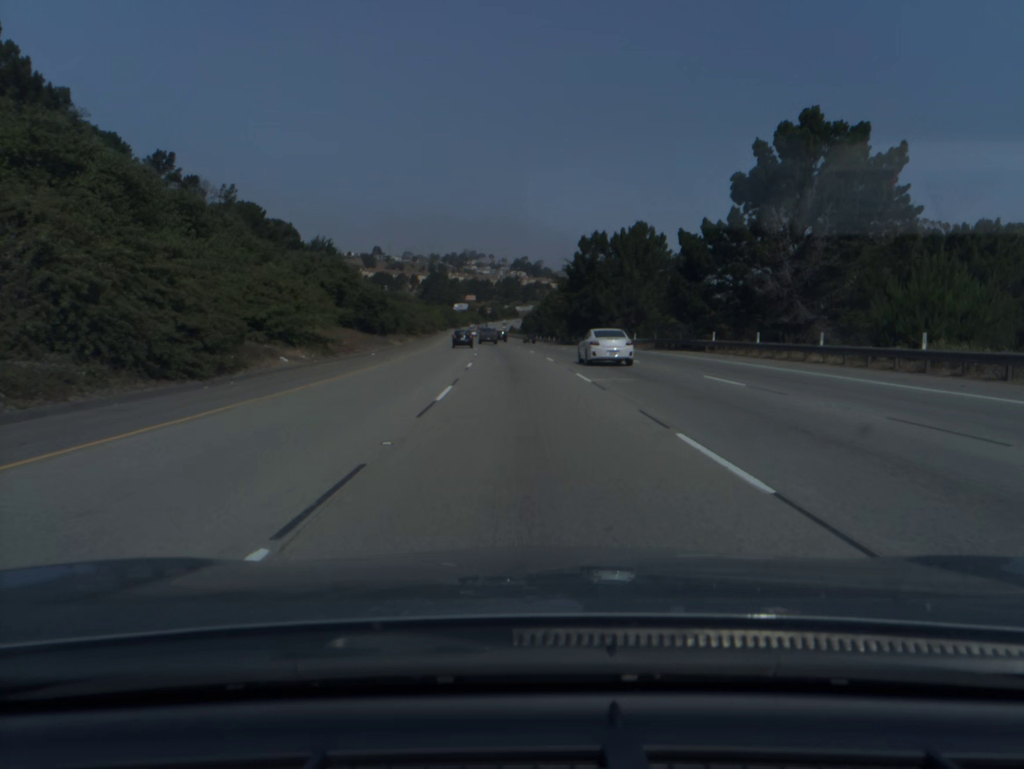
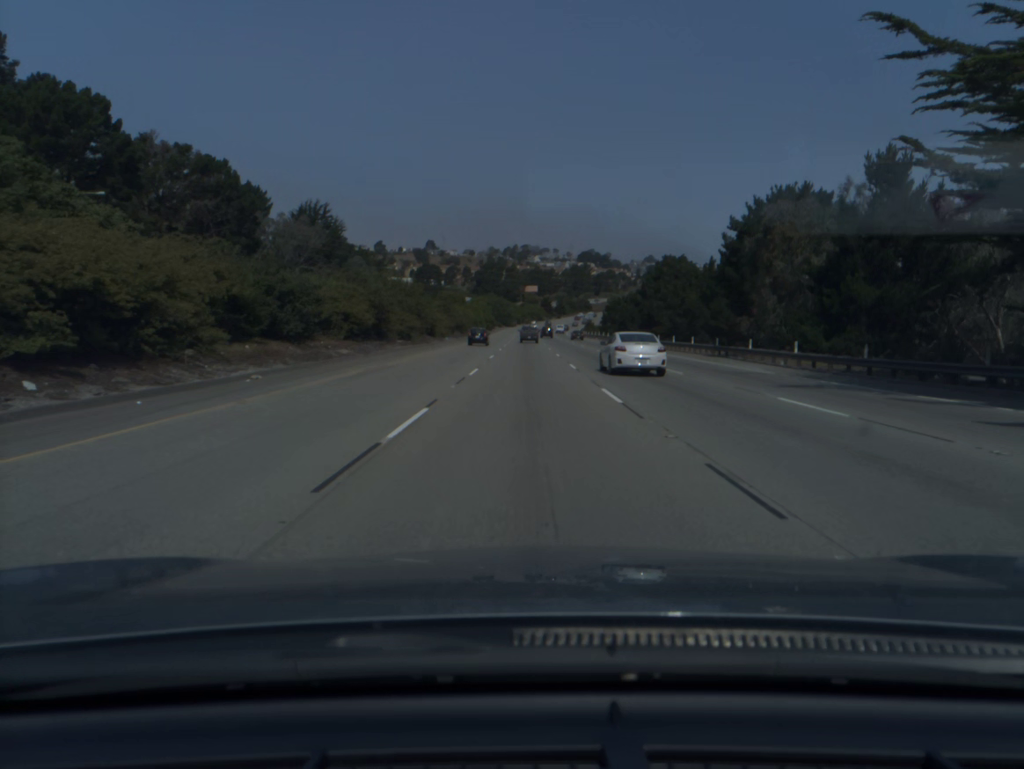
(-4.6, +93.0) m; -5°
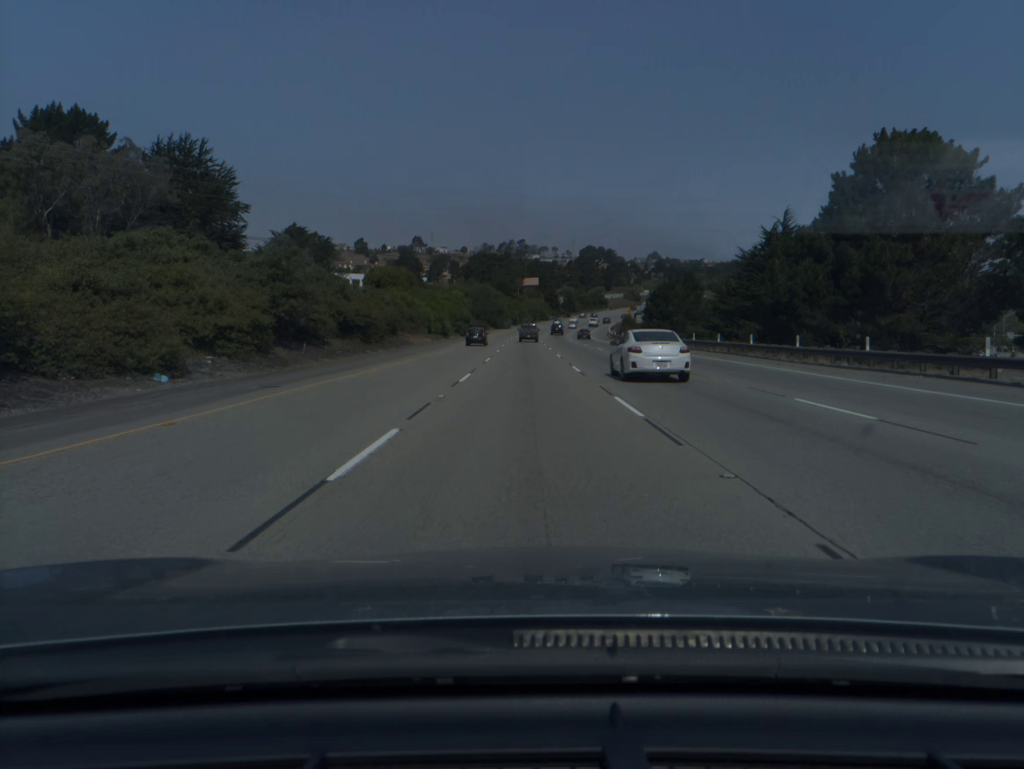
(0.0, +75.7) m; 0°
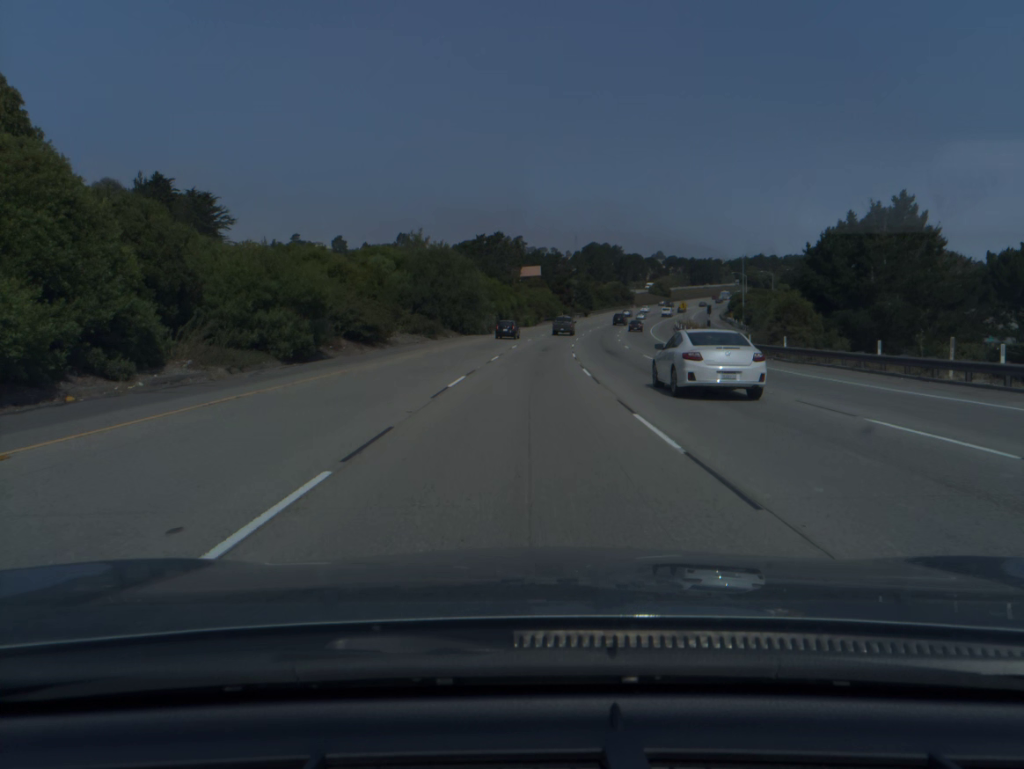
(+0.1, +76.4) m; 0°
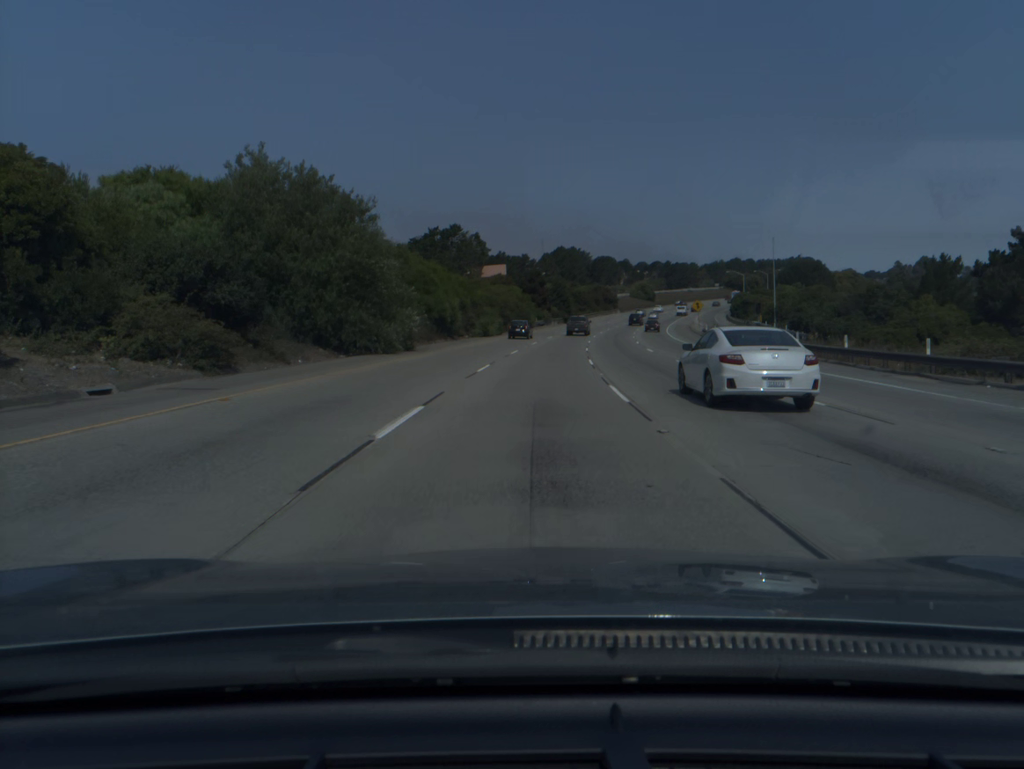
(+0.5, +38.2) m; +2°
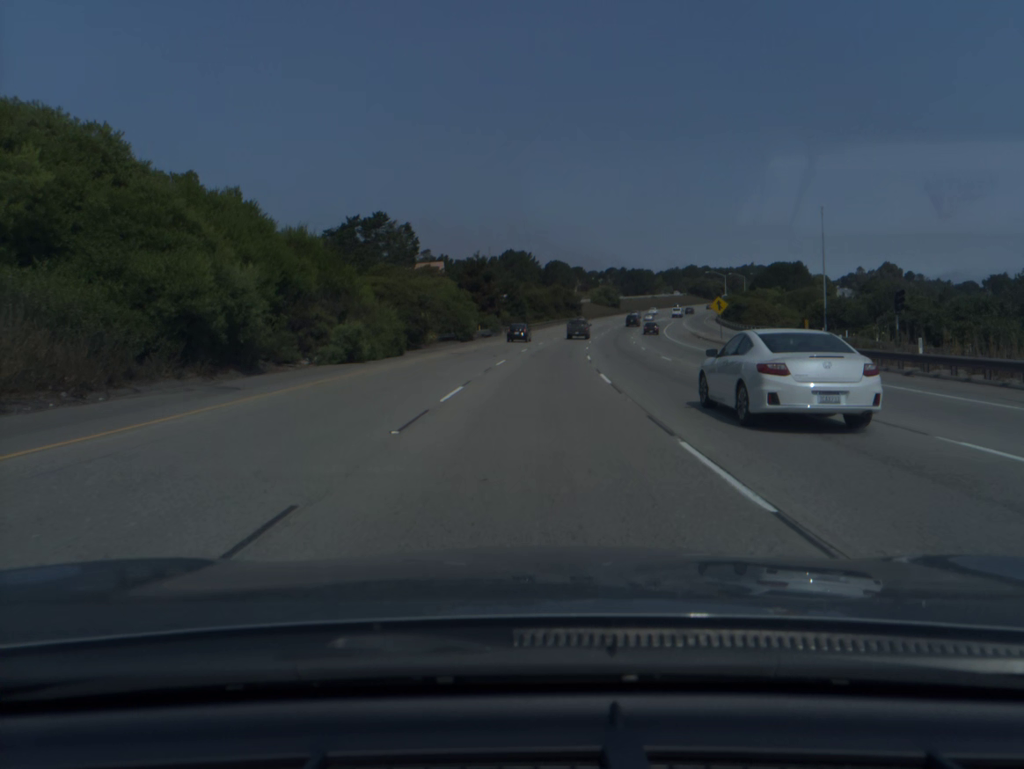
(+1.1, +37.9) m; +4°
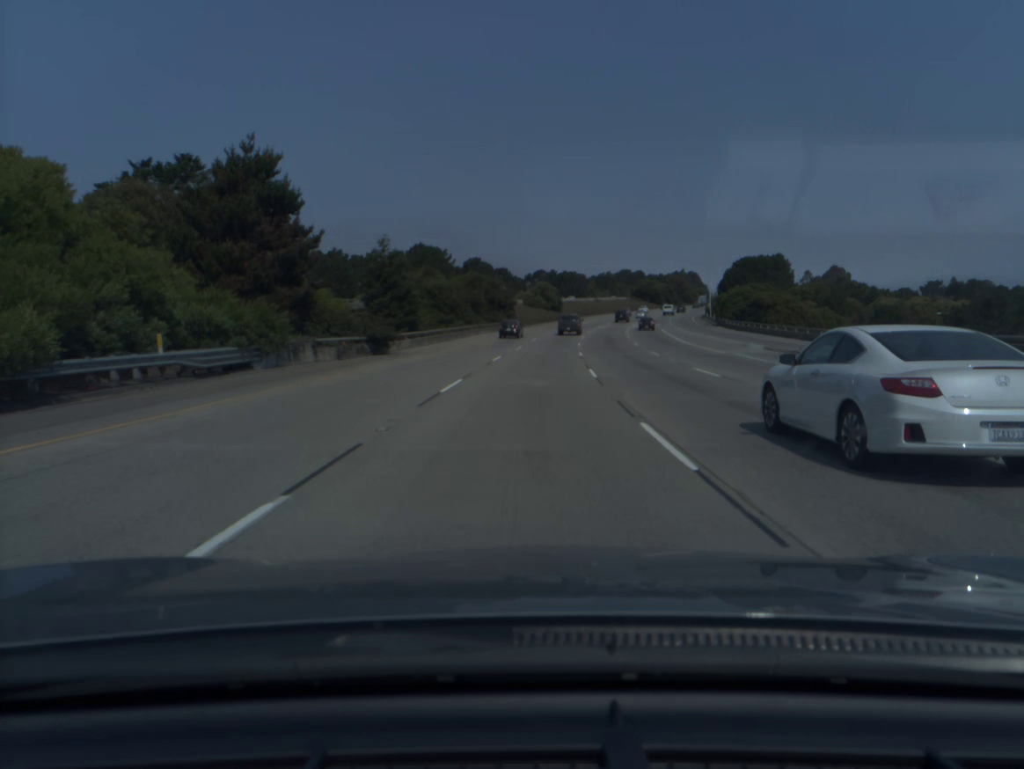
(+2.9, +56.8) m; +6°
